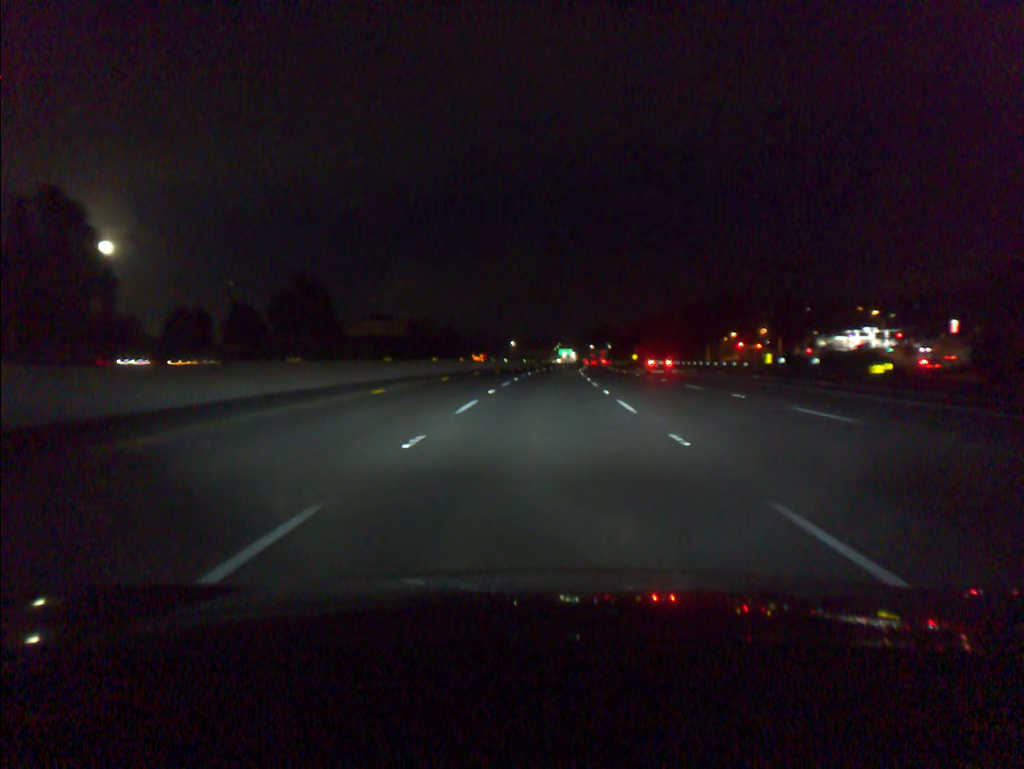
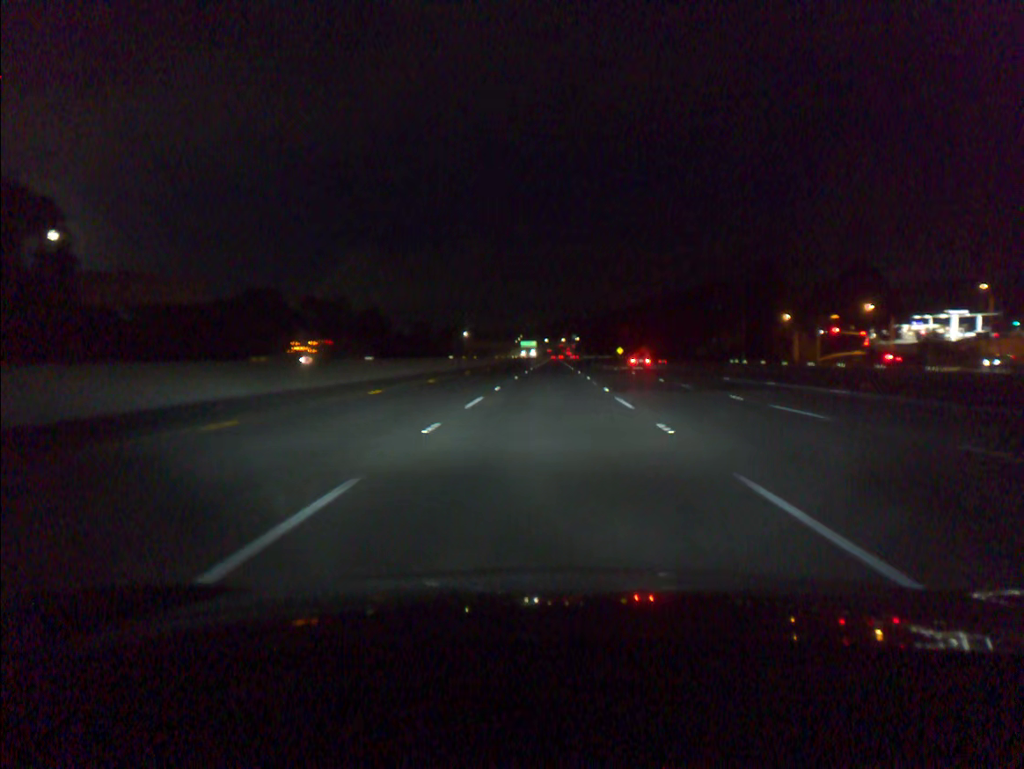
(+1.7, +69.9) m; +3°
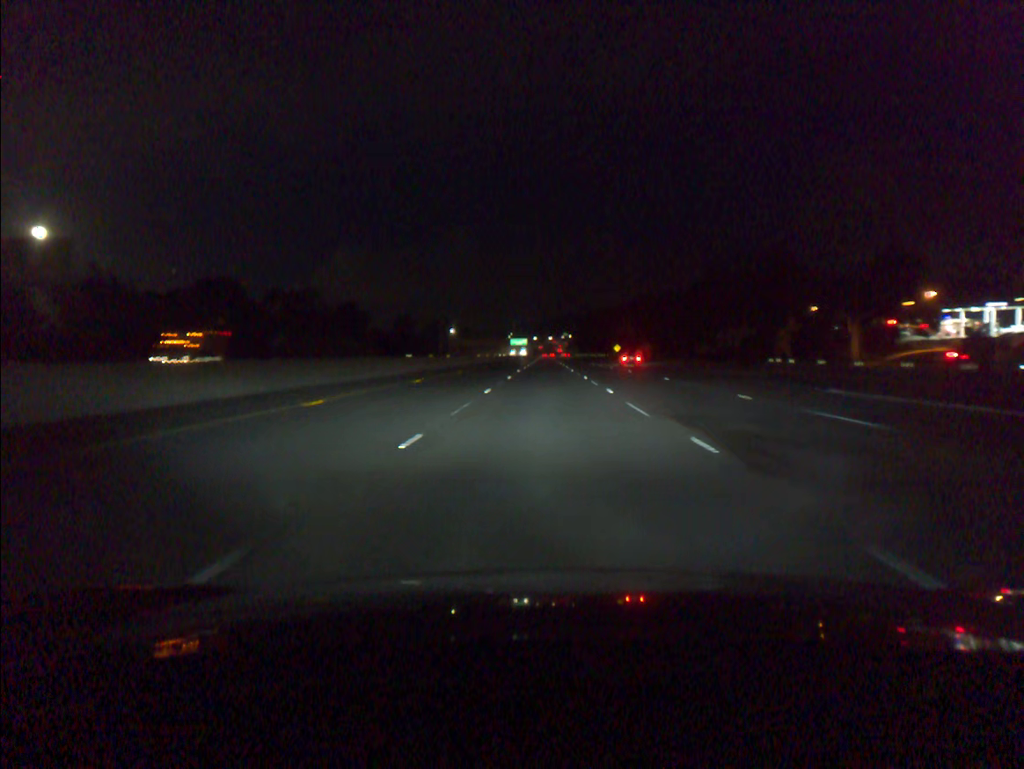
(+0.1, +17.5) m; +1°
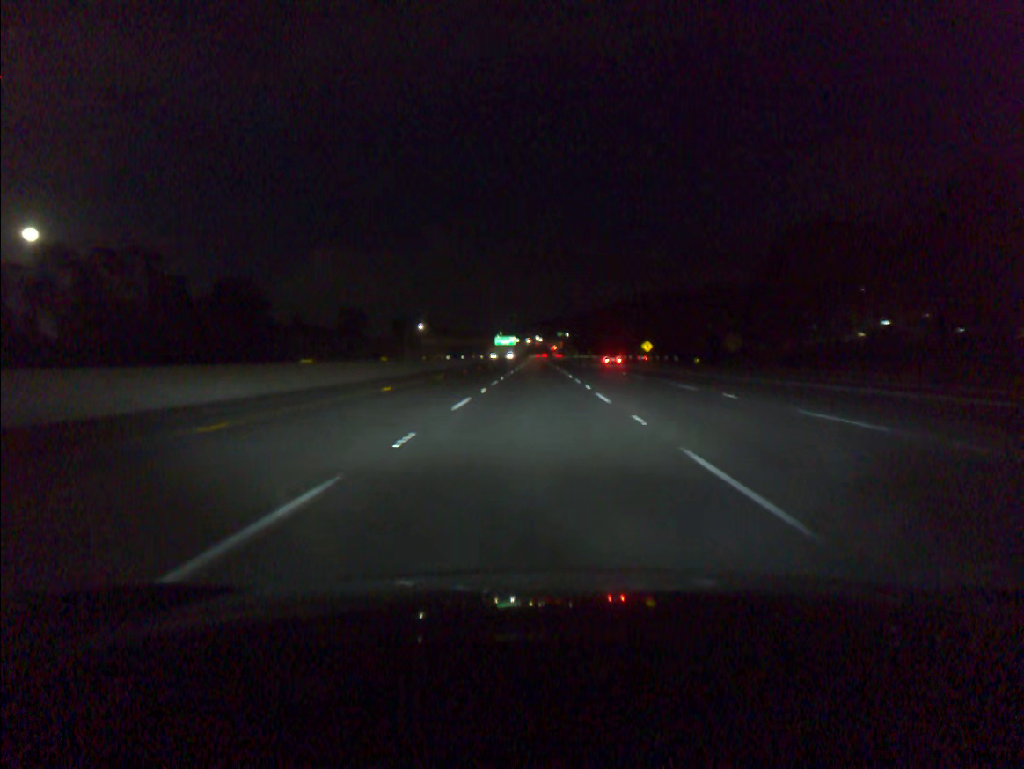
(+0.6, +69.7) m; 0°
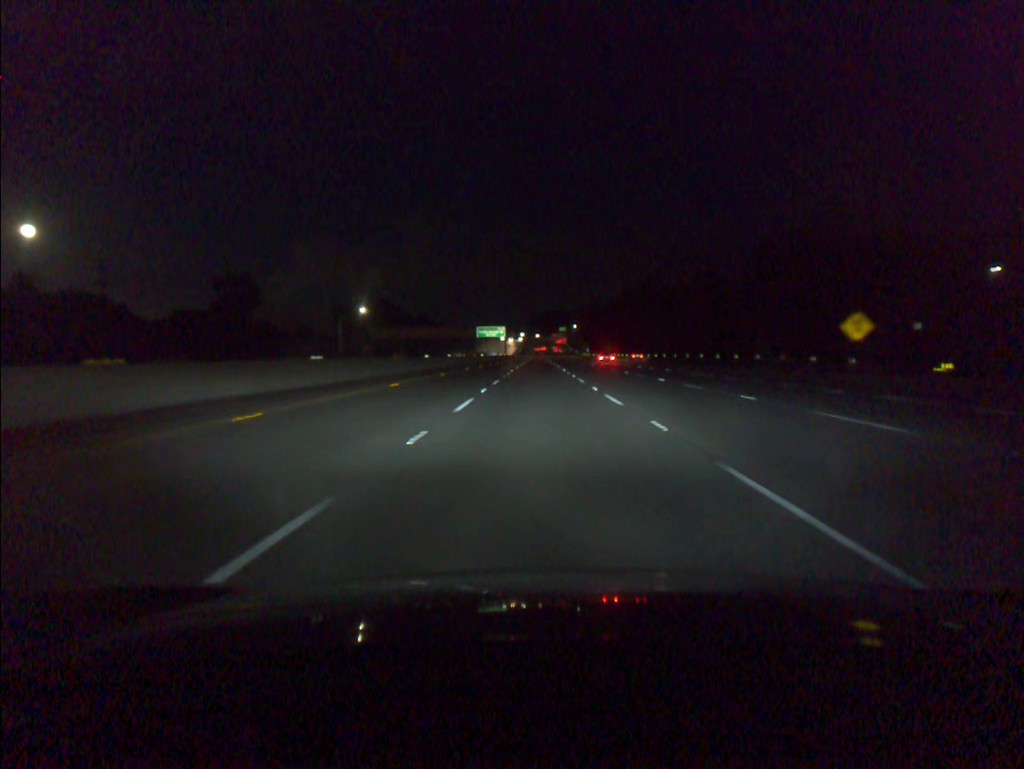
(-0.3, +86.7) m; 0°
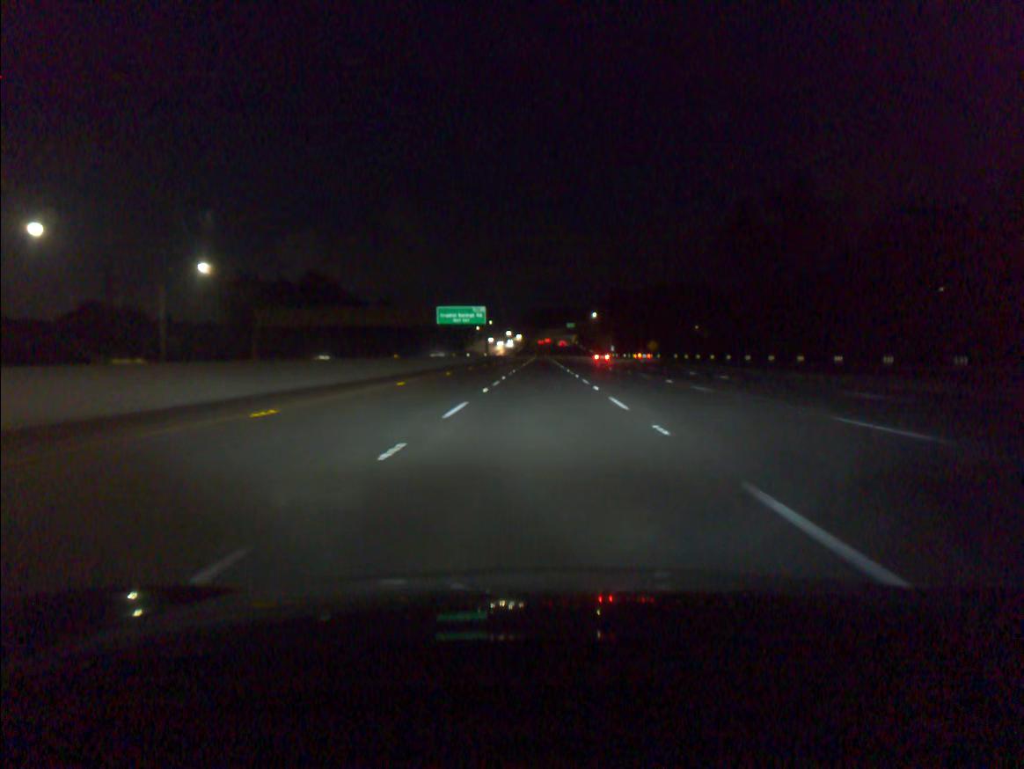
(-0.1, +86.8) m; 0°
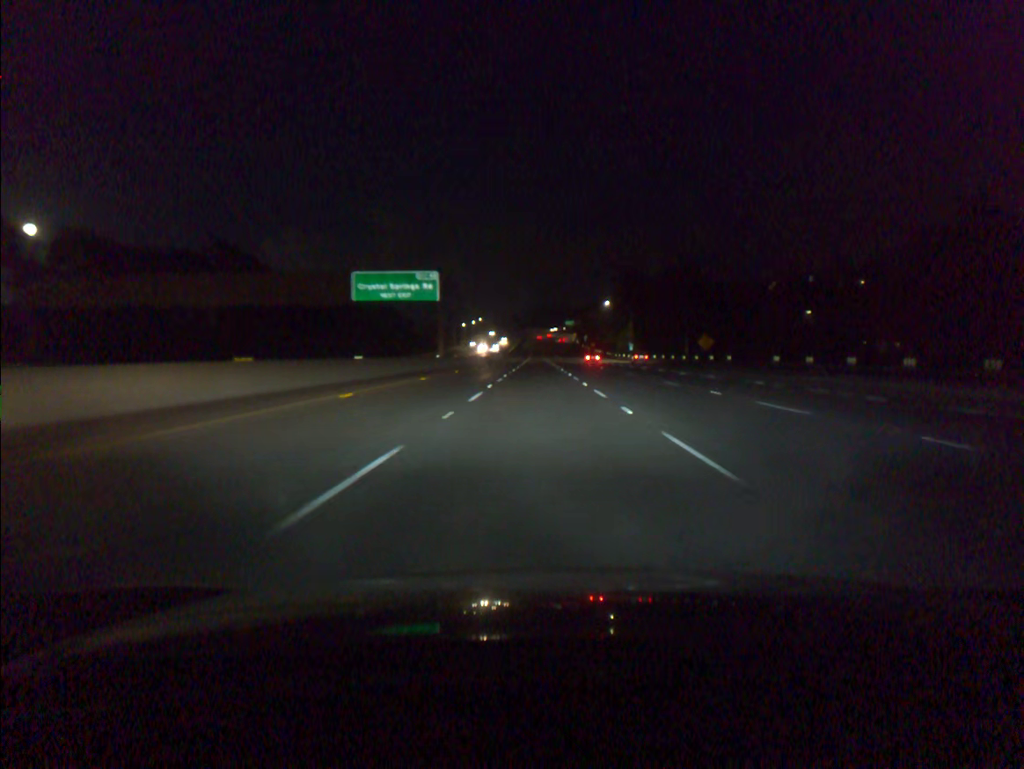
(+0.1, +51.9) m; 0°
